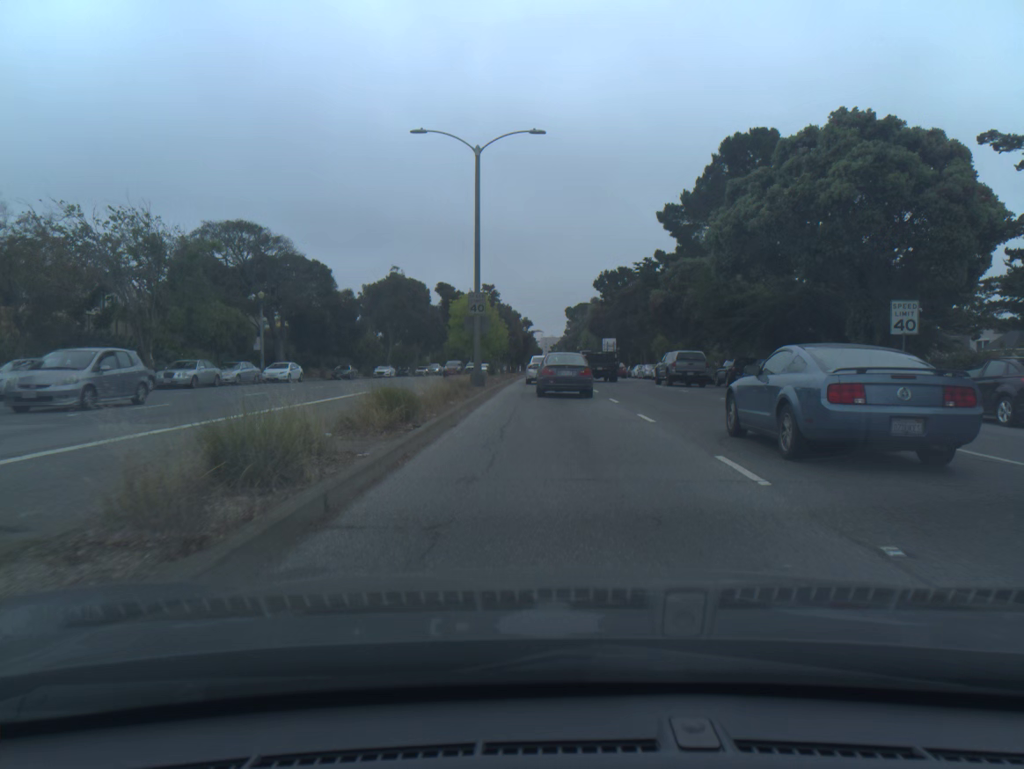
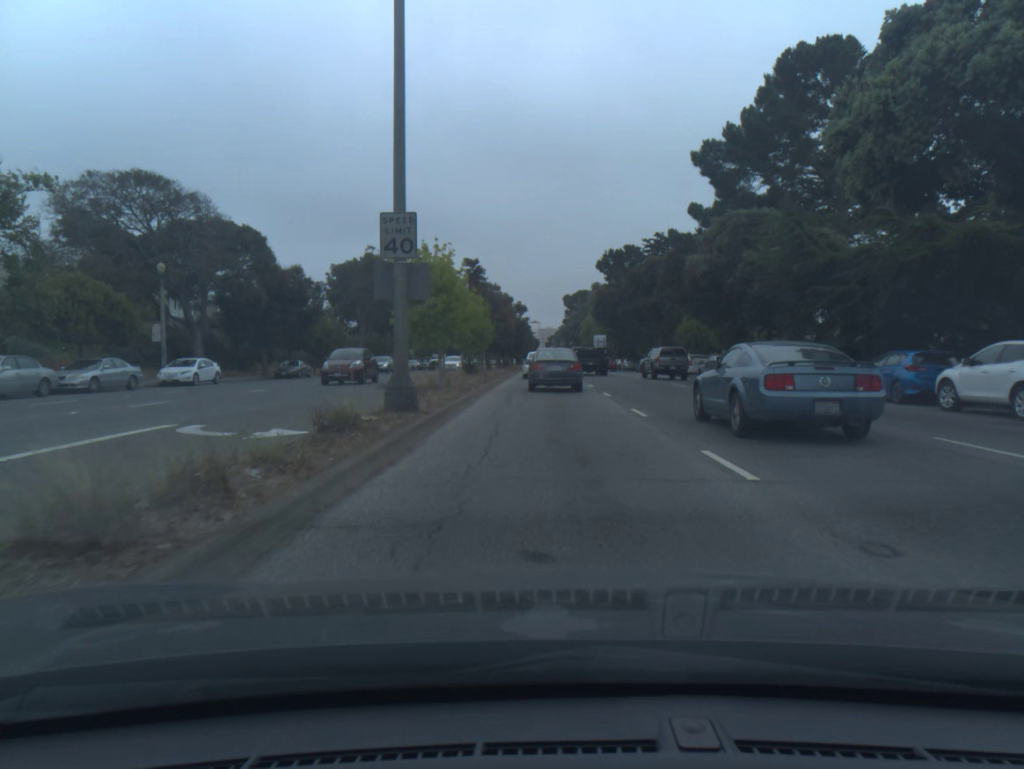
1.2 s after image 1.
(0.0, +14.3) m; 0°
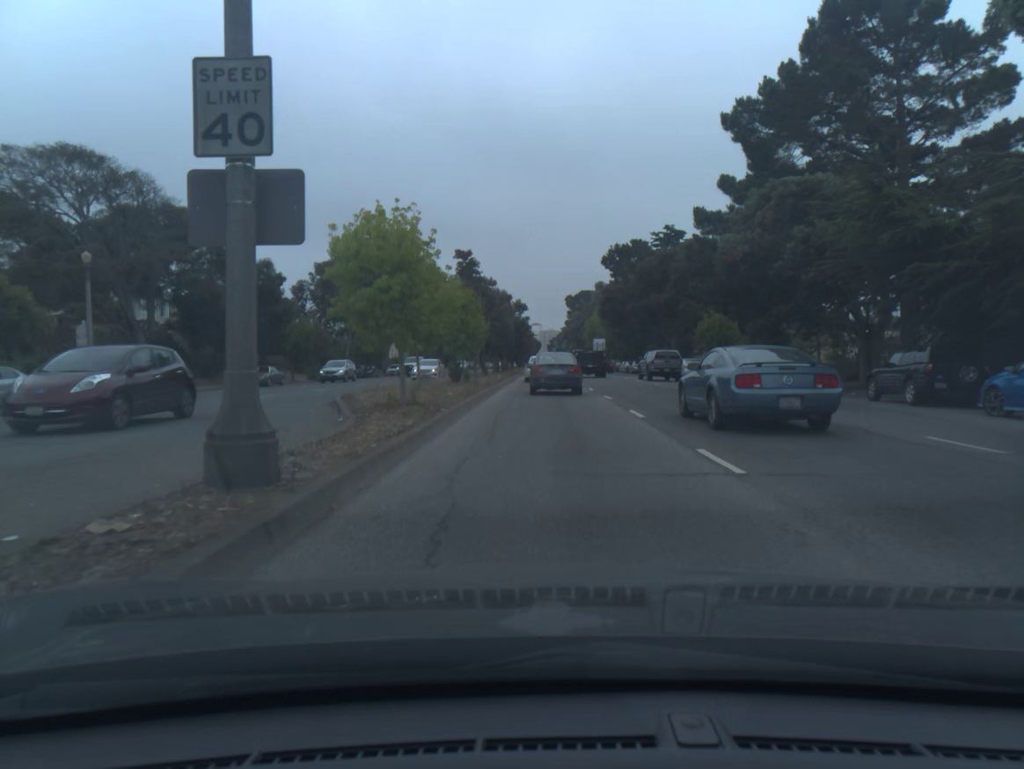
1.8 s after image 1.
(0.0, +7.1) m; 0°
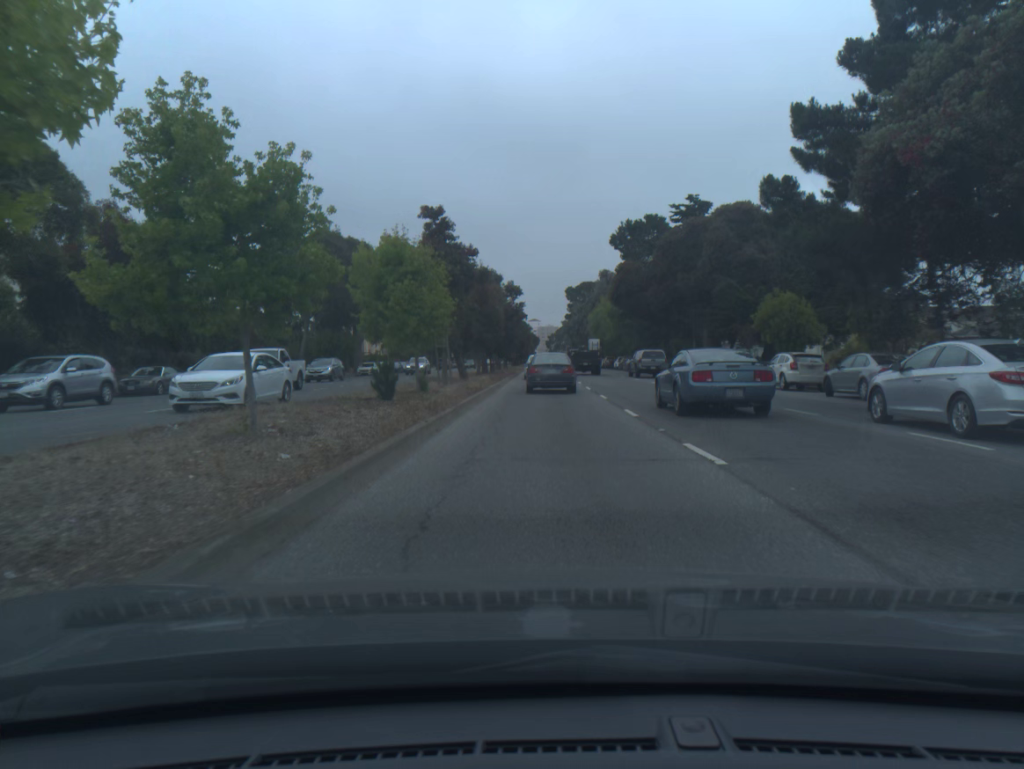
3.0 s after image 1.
(0.0, +14.2) m; 0°
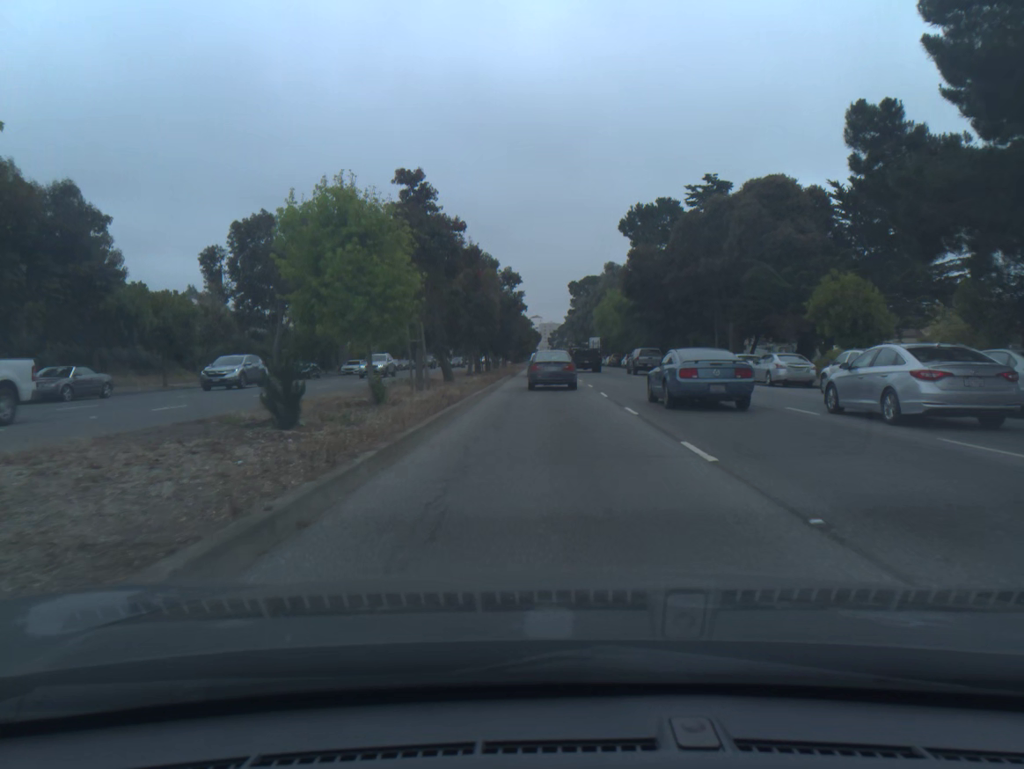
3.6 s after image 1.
(0.0, +7.2) m; 0°
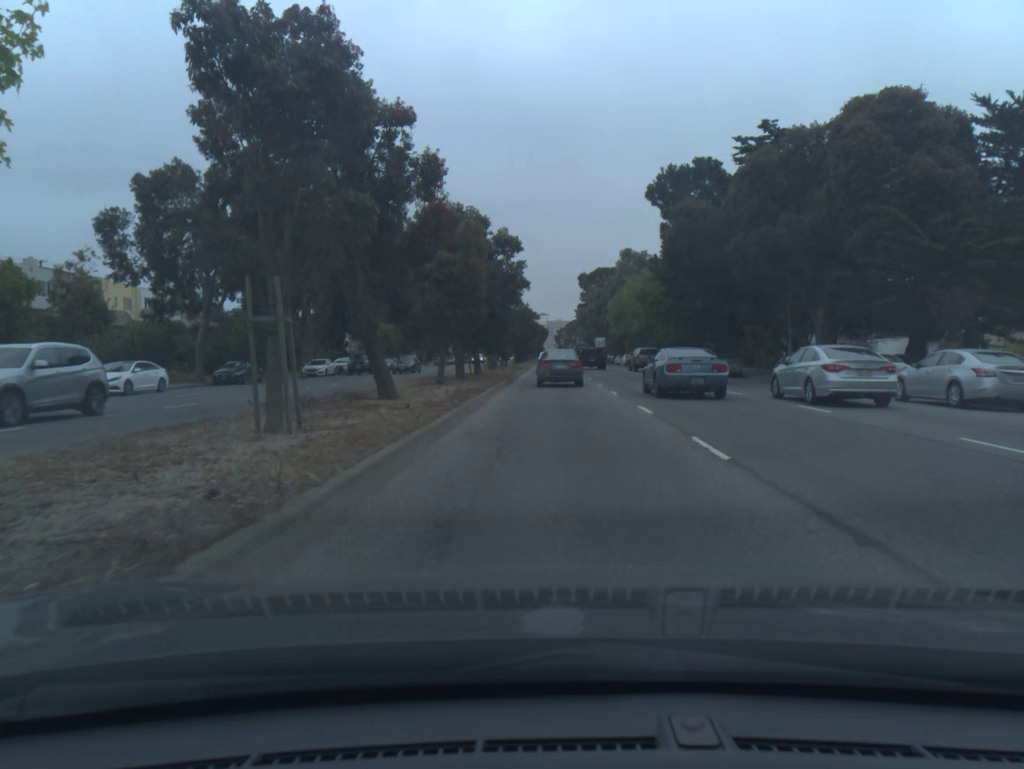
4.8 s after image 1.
(-0.1, +14.7) m; 0°
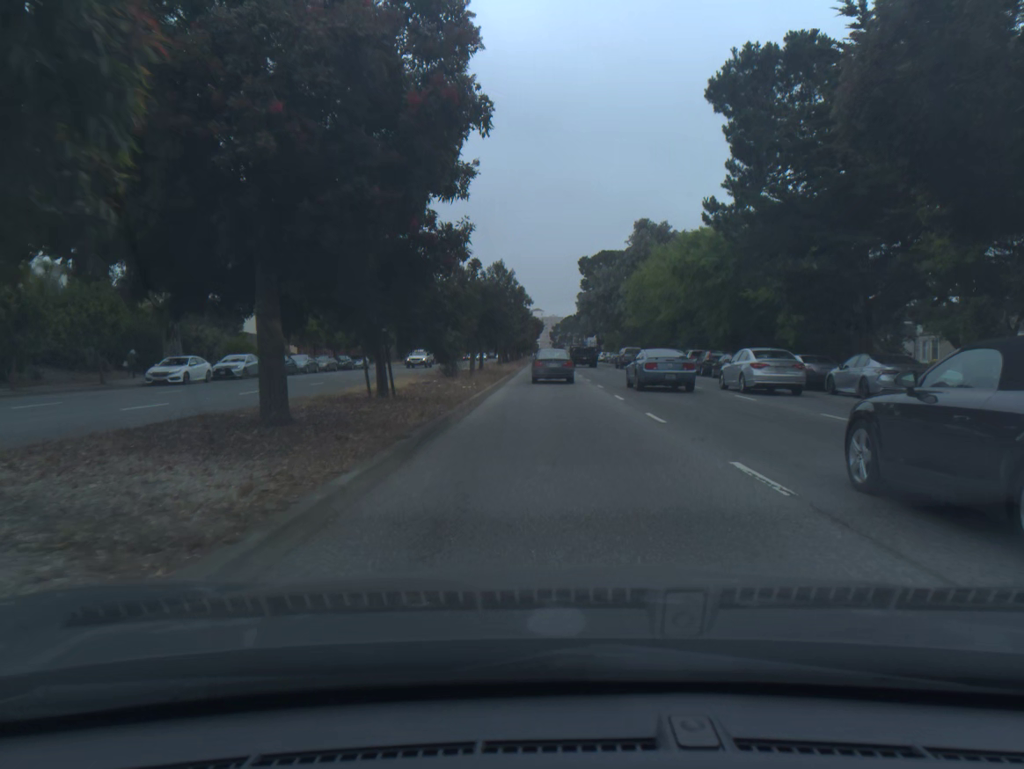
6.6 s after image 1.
(+0.1, +23.4) m; +1°
